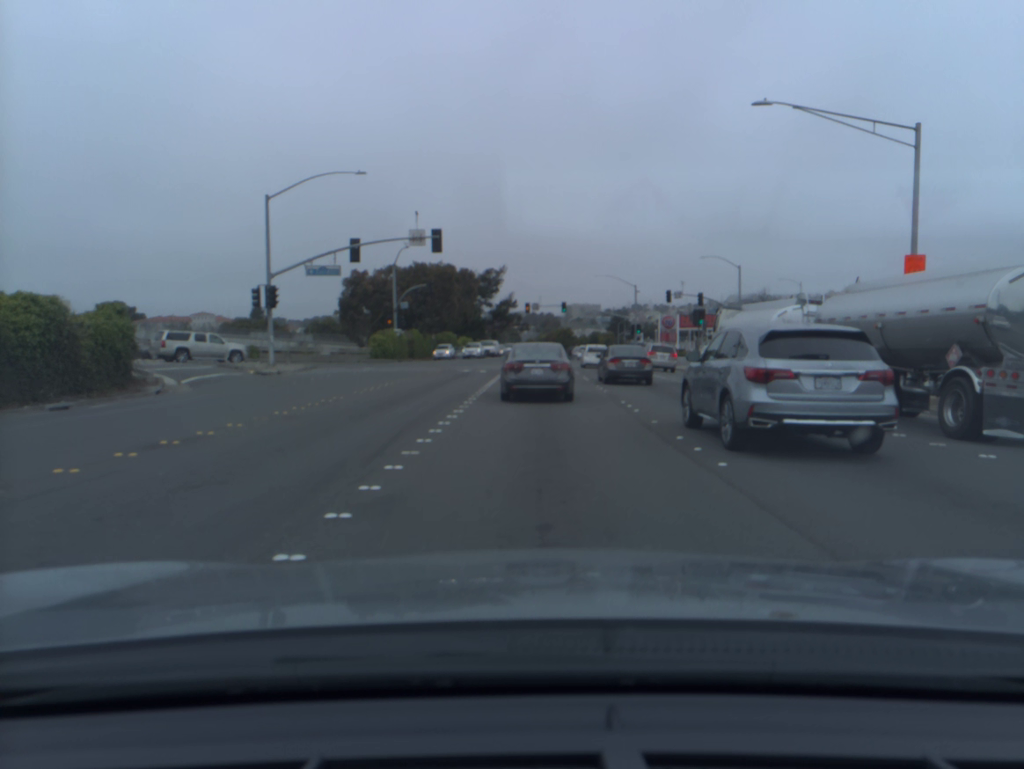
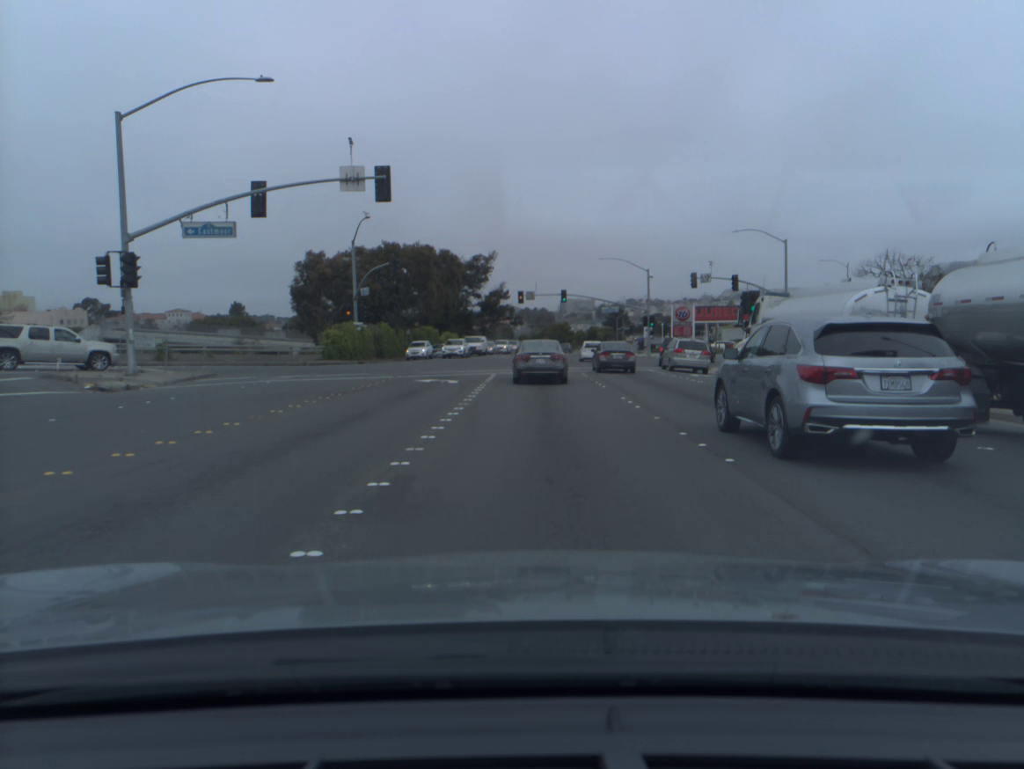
(+0.2, +14.5) m; +1°
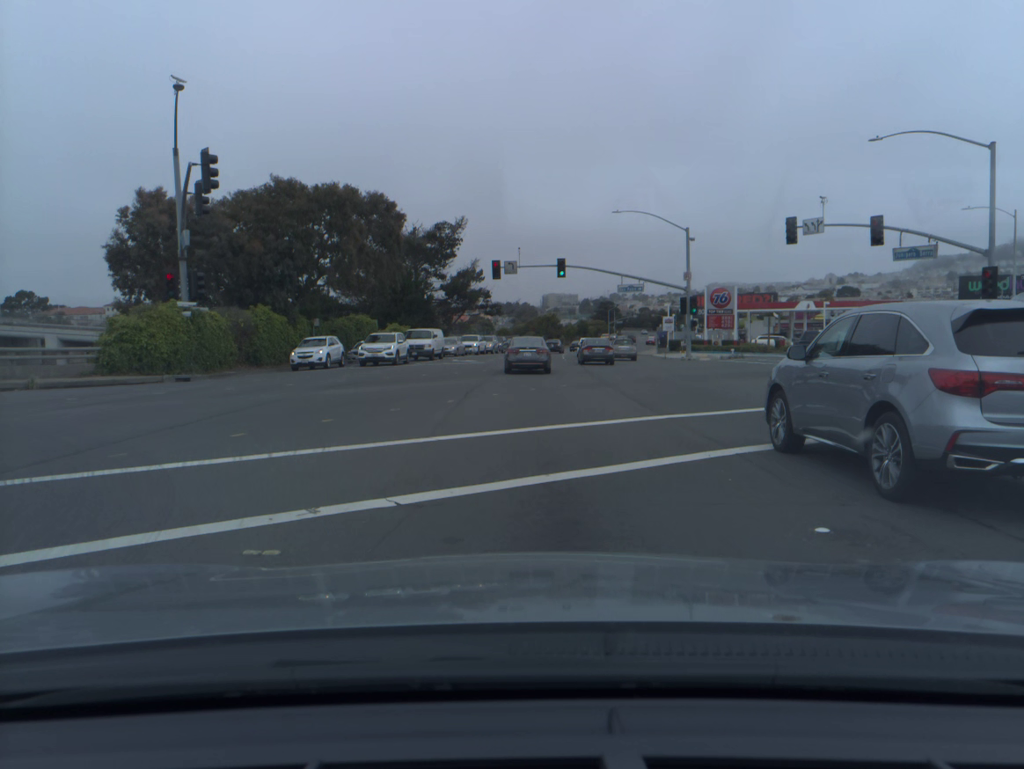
(+0.3, +28.0) m; +1°
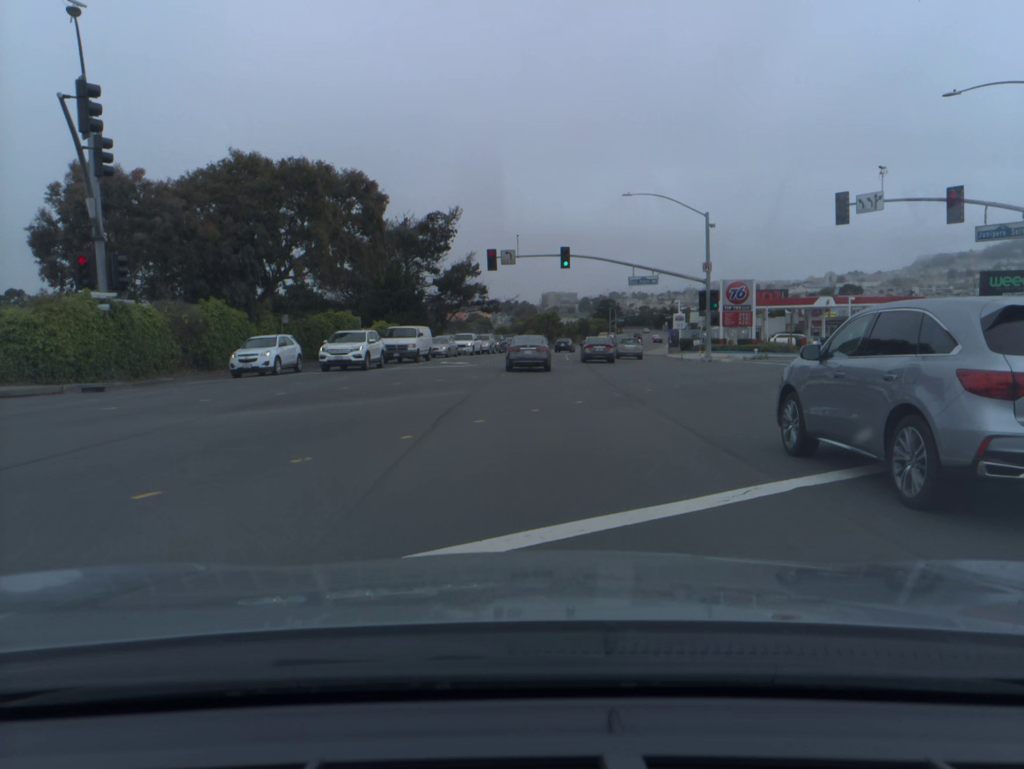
(0.0, +6.4) m; 0°
